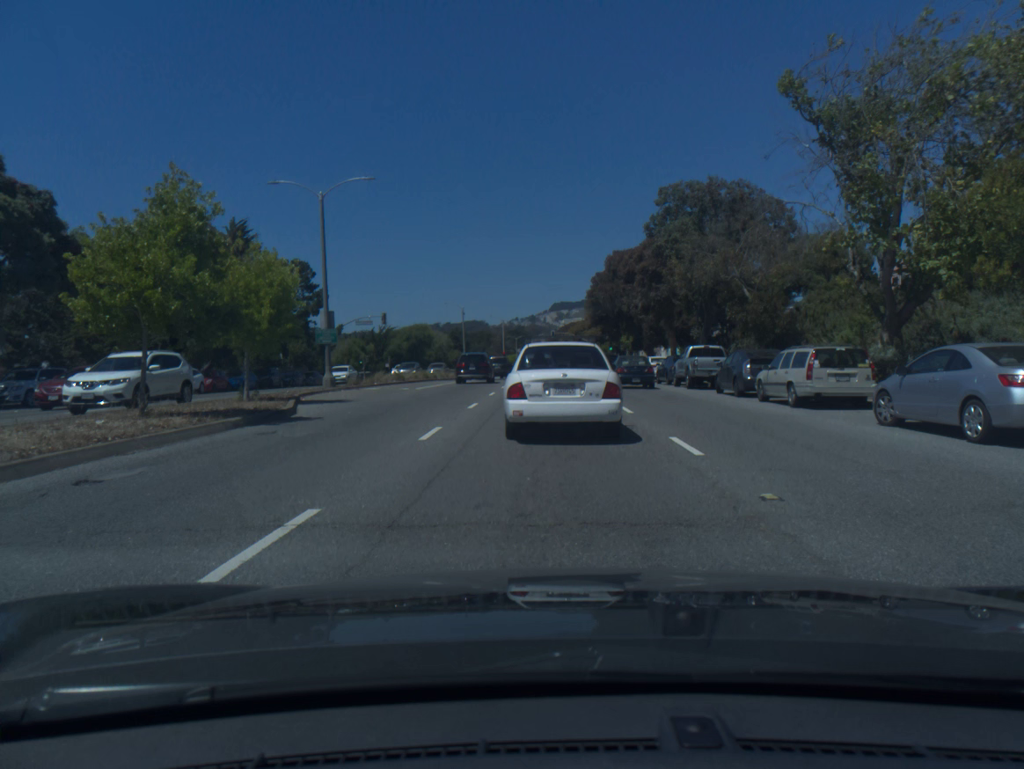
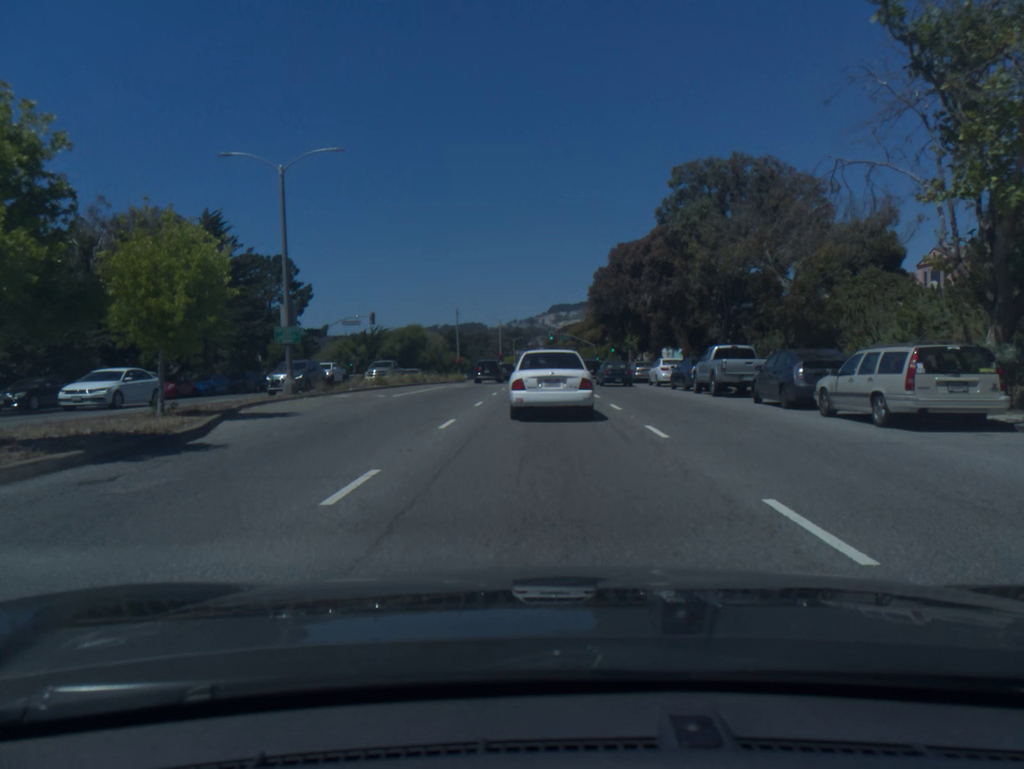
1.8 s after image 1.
(0.0, +4.9) m; +1°
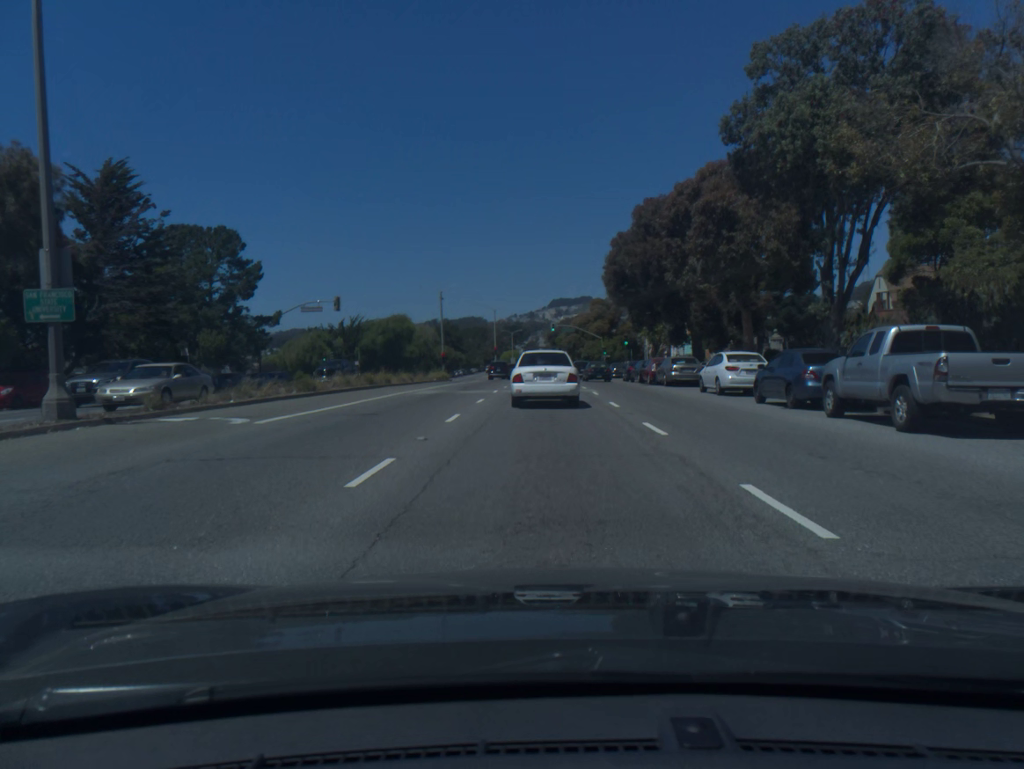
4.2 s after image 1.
(0.0, +13.6) m; 0°
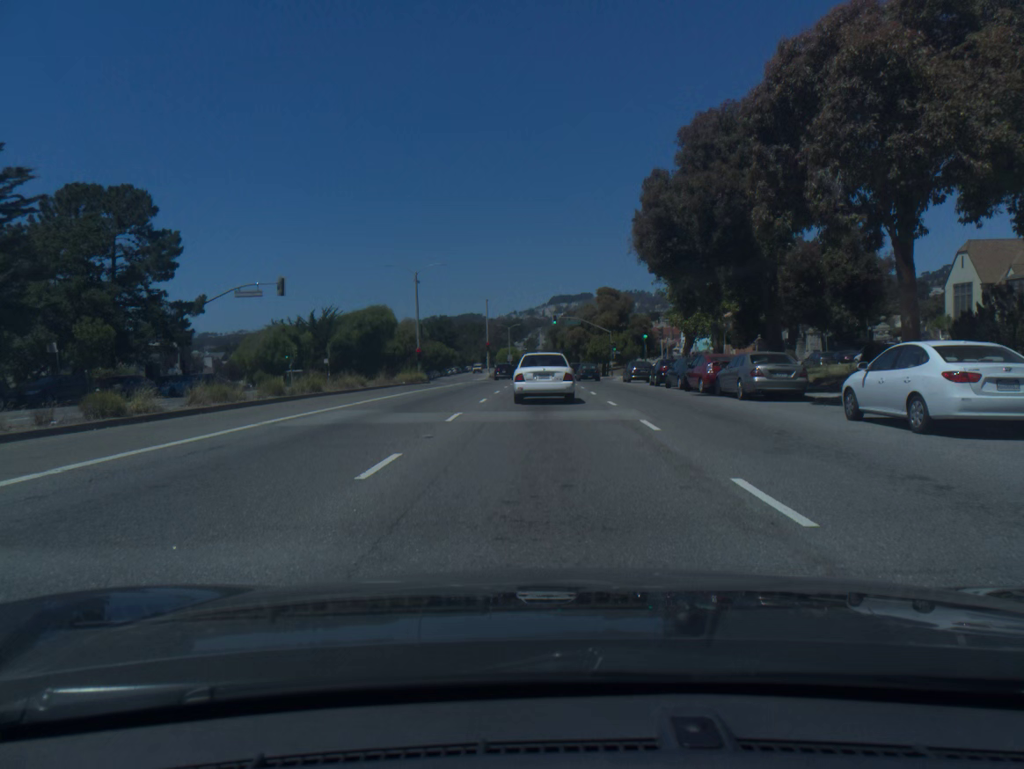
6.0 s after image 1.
(0.0, +13.9) m; 0°
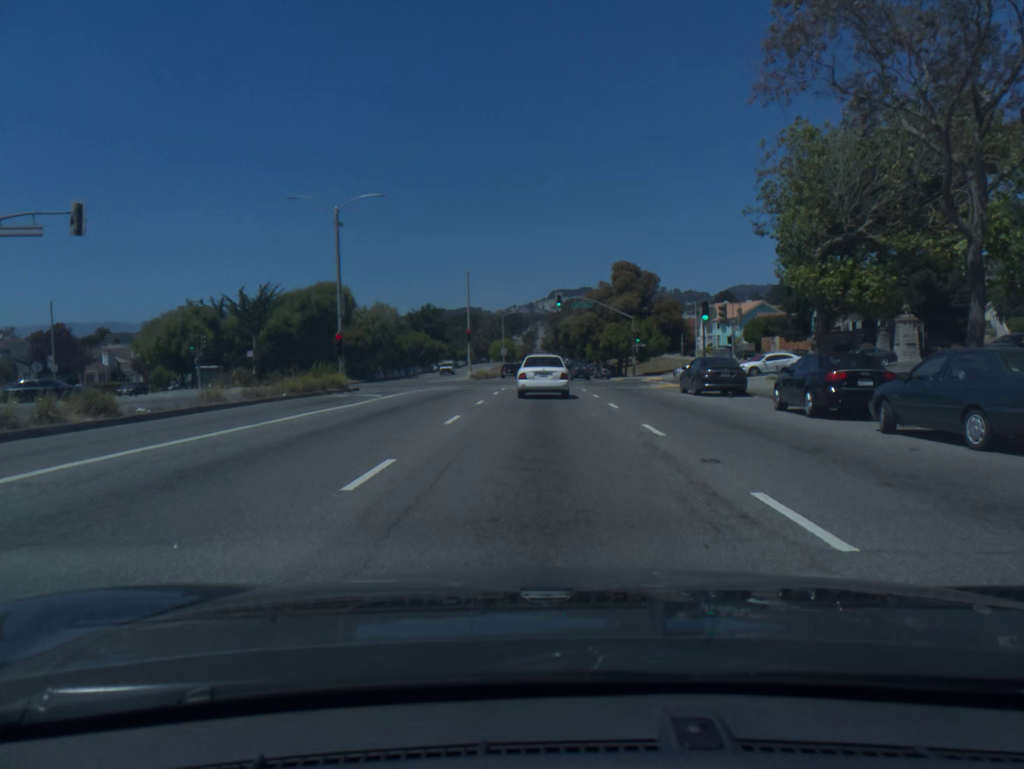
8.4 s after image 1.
(0.0, +22.9) m; 0°
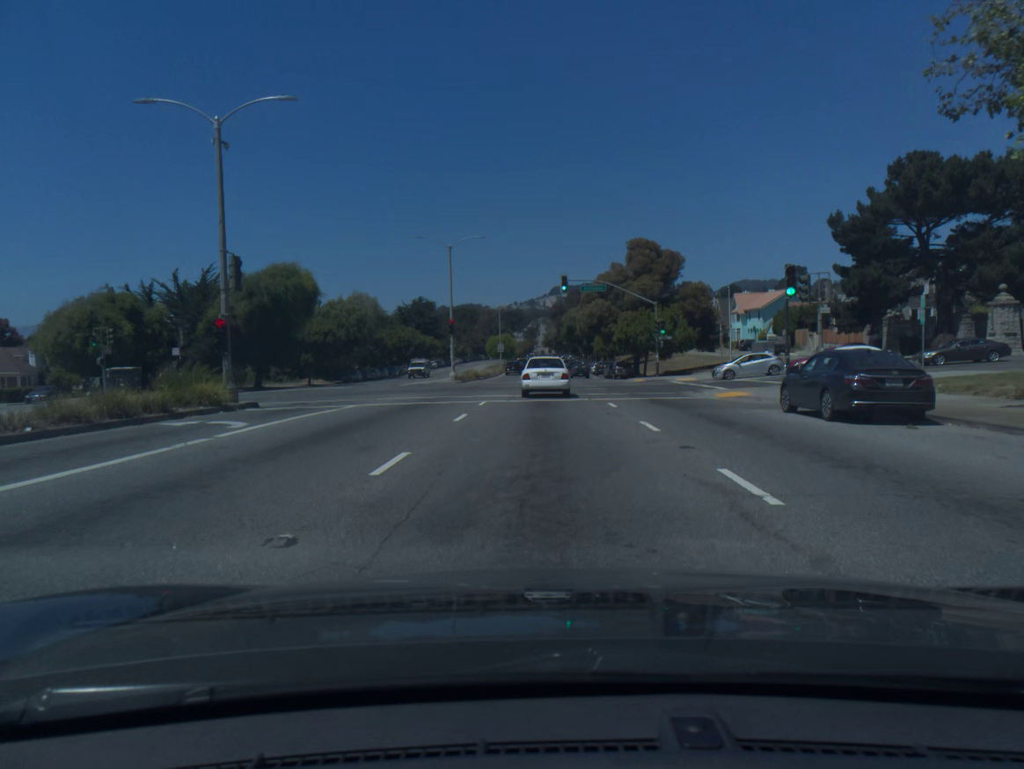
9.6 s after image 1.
(0.0, +13.2) m; 0°
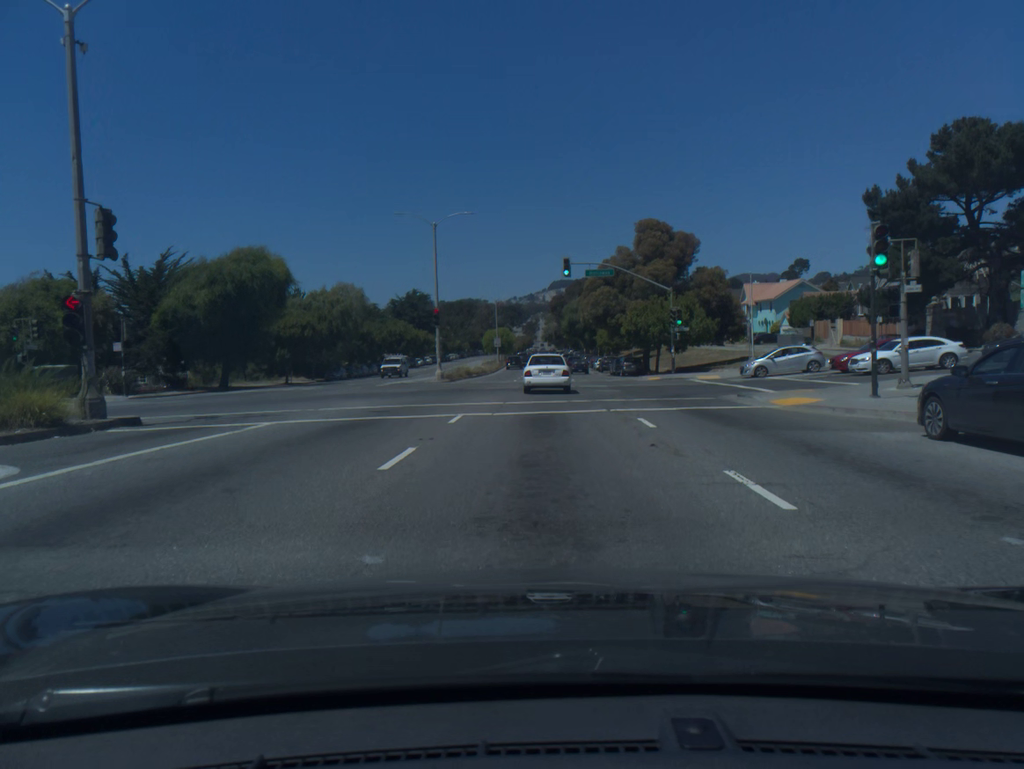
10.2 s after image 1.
(0.0, +7.0) m; 0°
